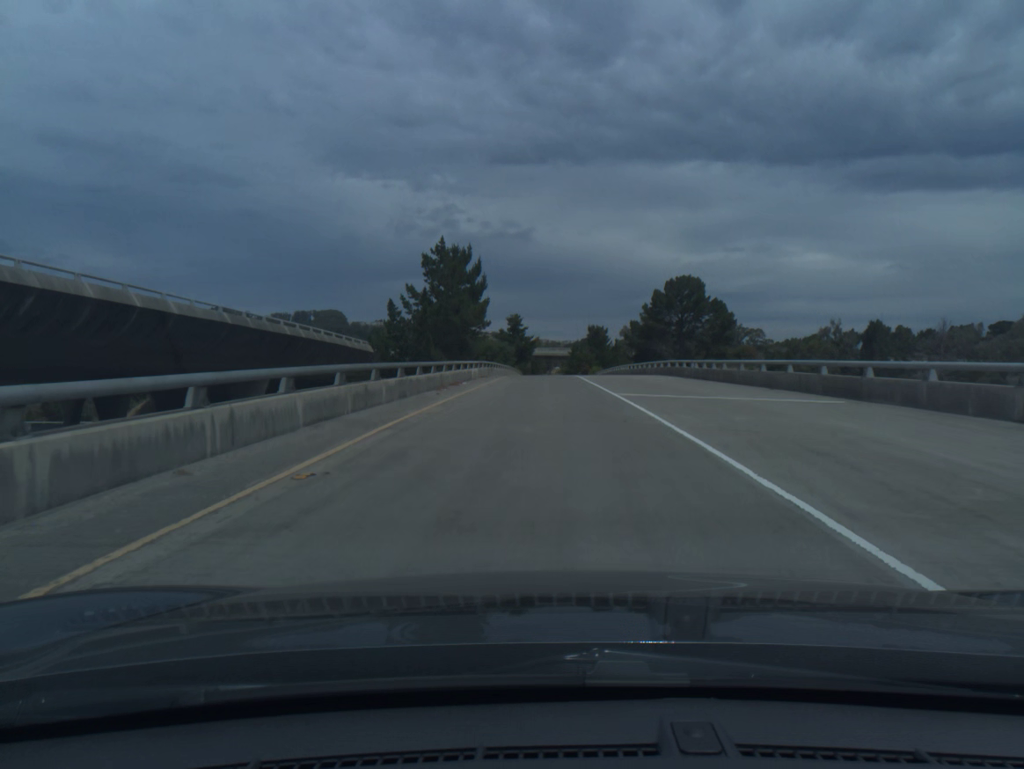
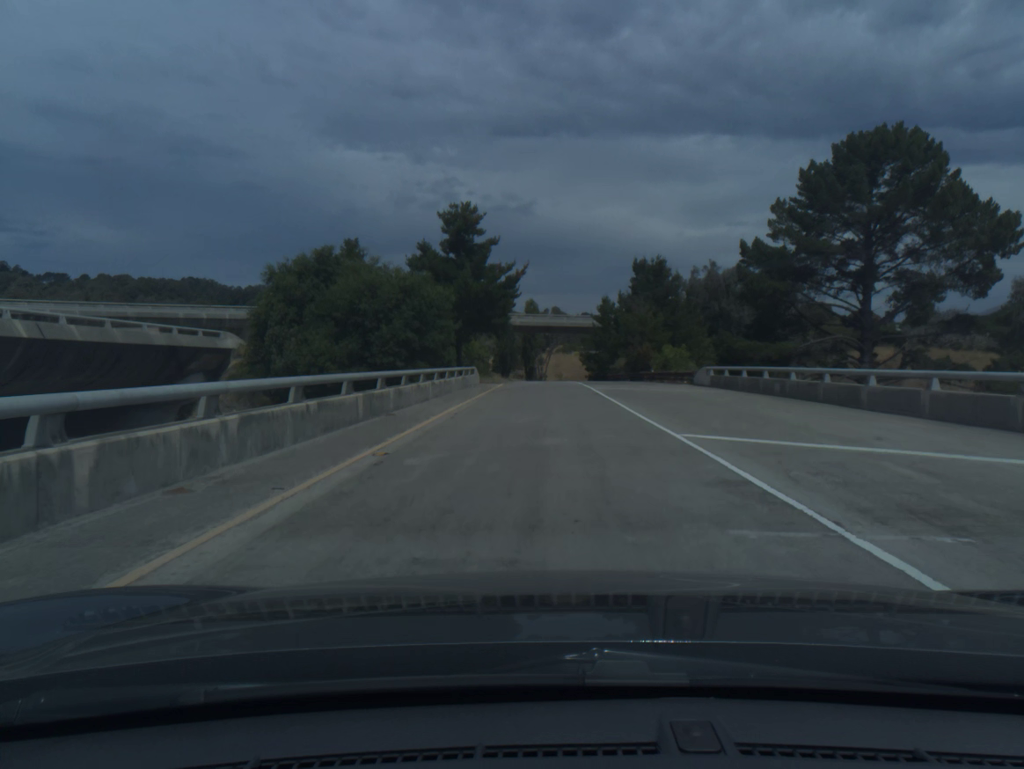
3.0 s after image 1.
(+0.4, +78.8) m; 0°
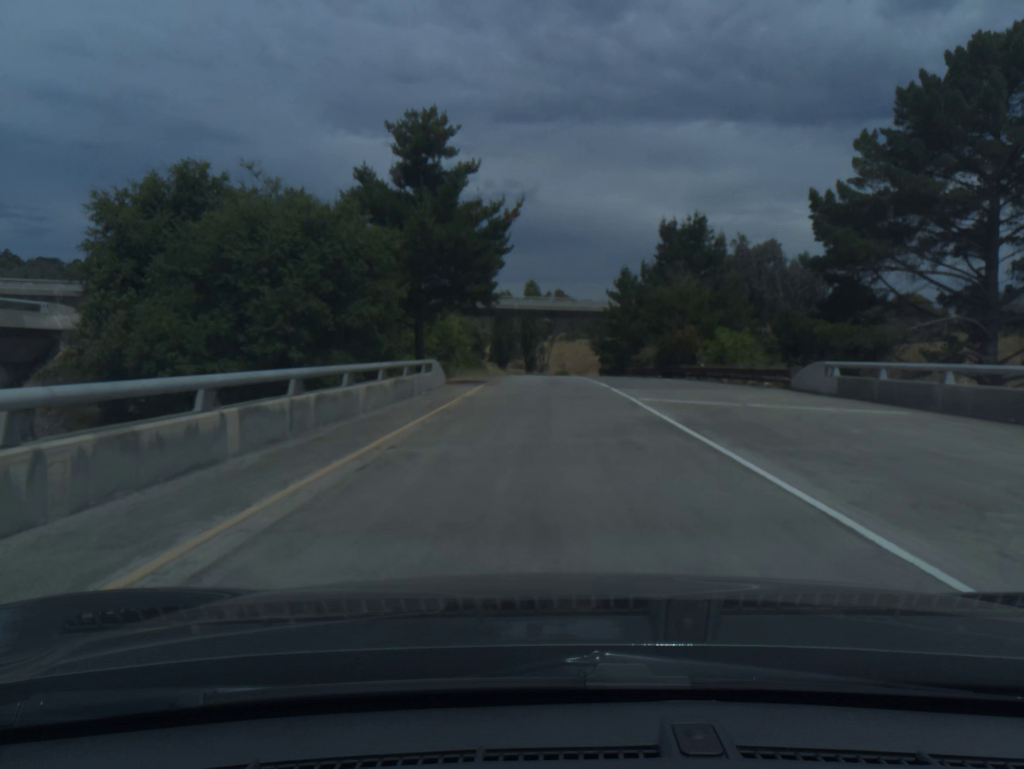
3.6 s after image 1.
(0.0, +15.5) m; 0°
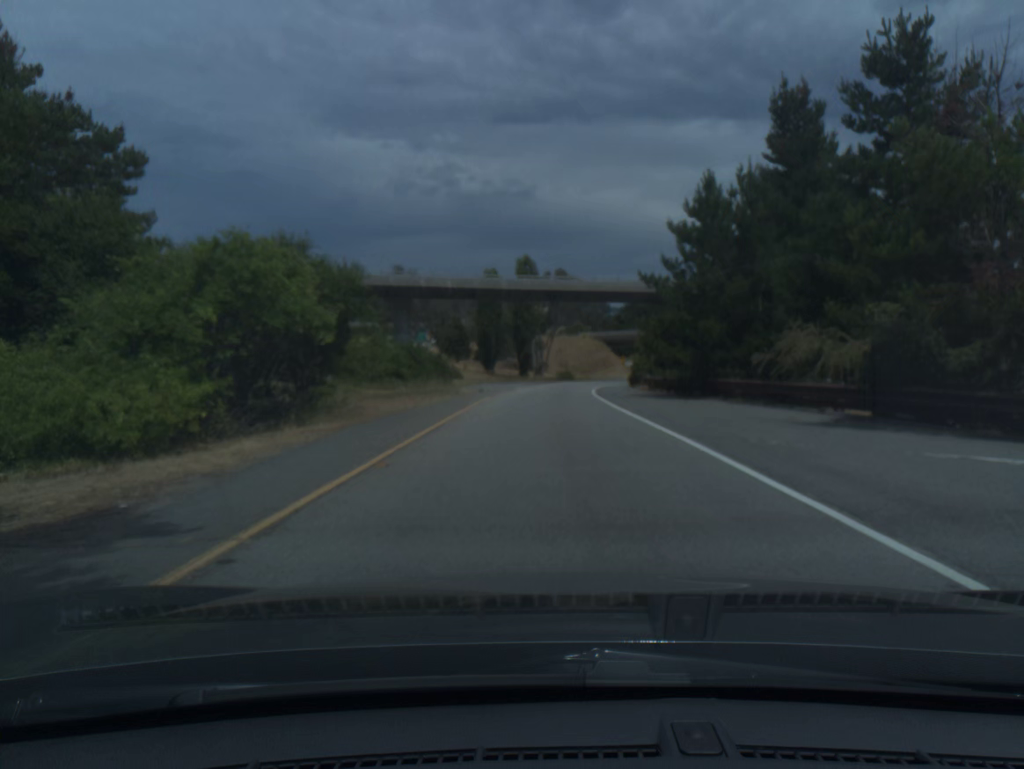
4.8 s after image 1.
(0.0, +29.9) m; 0°
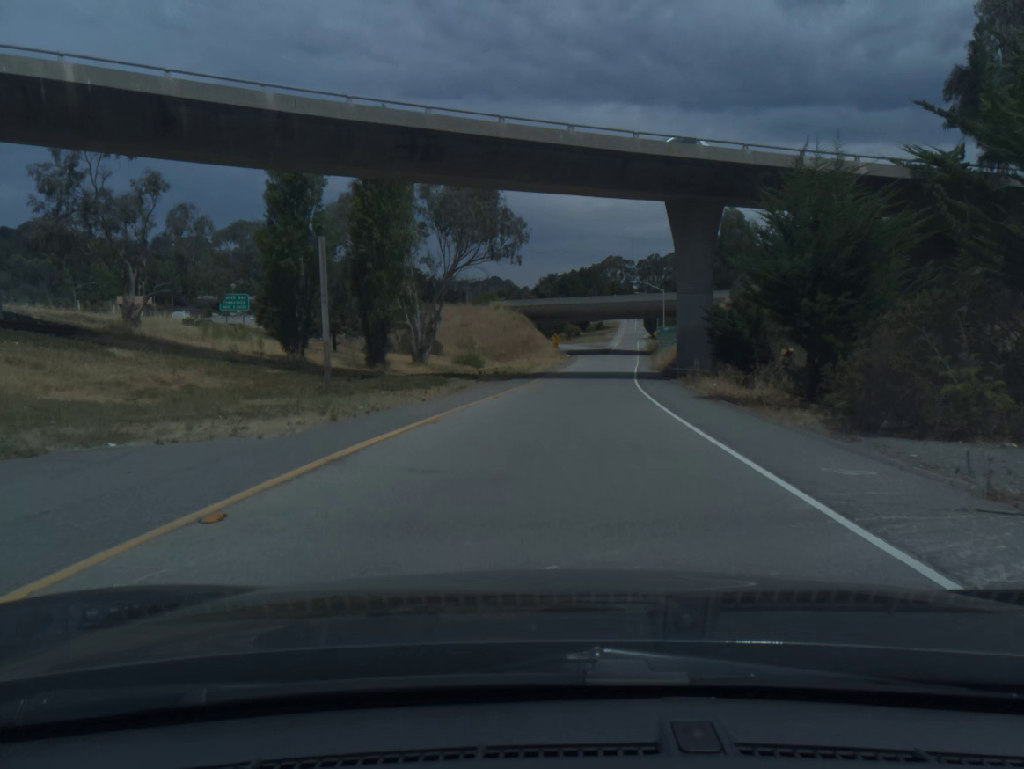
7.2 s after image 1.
(+2.3, +57.1) m; +6°
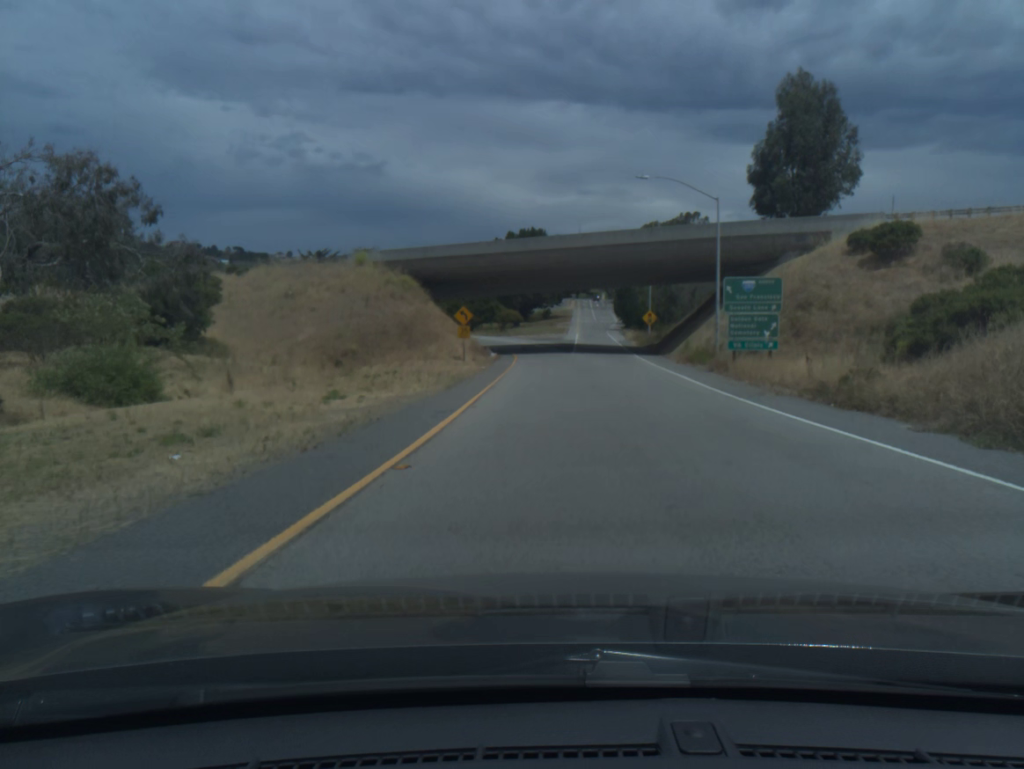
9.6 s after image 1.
(+3.1, +59.4) m; +4°
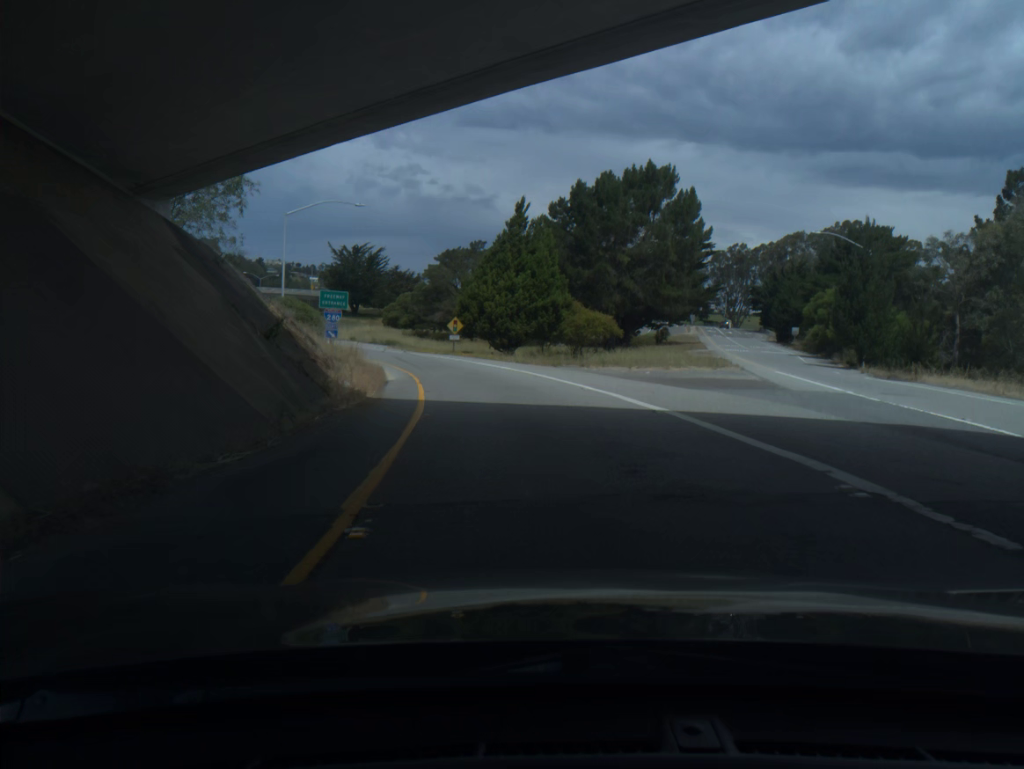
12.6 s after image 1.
(-1.4, +67.8) m; -7°
